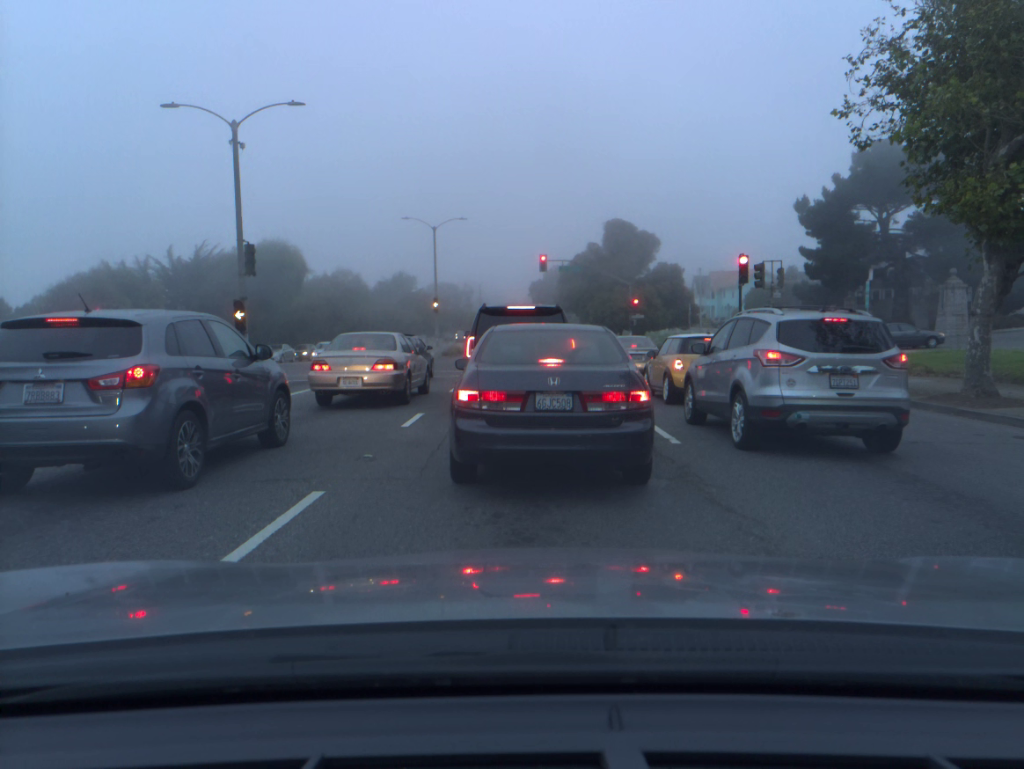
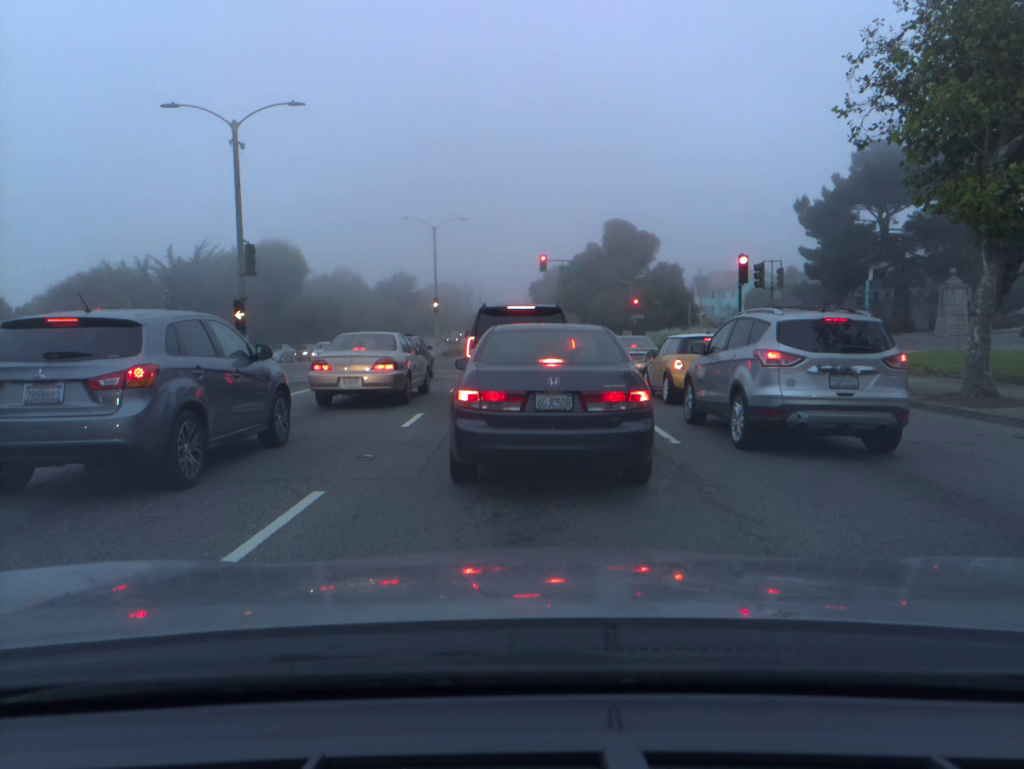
(0.0, 0.0) m; 0°
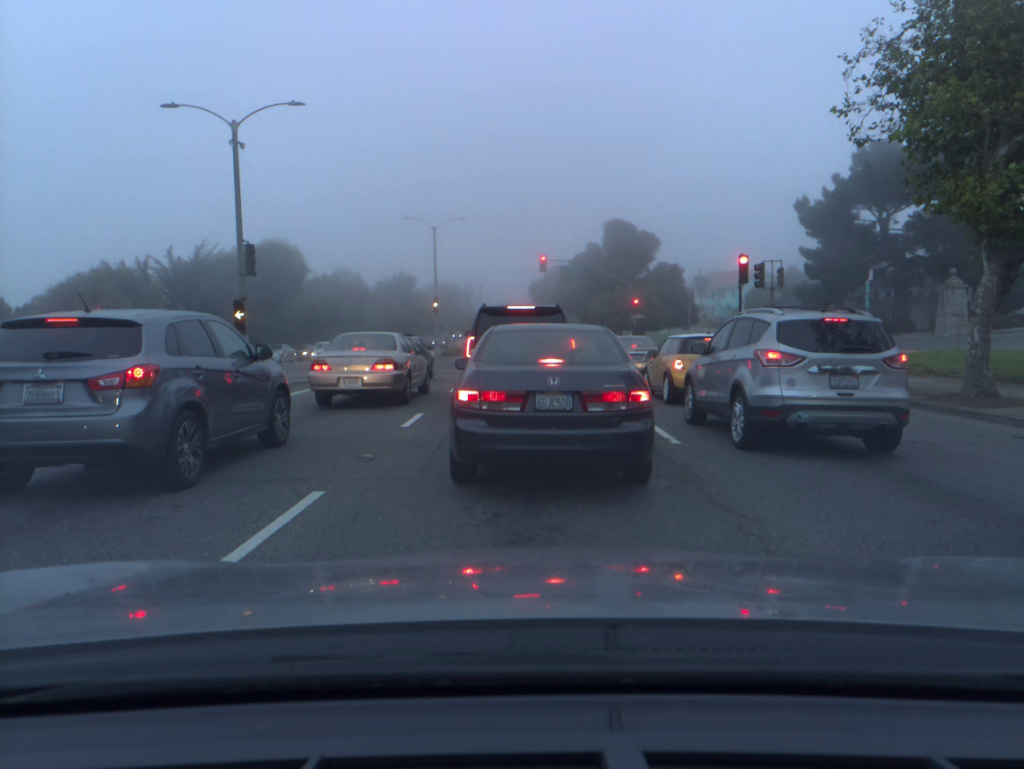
(0.0, 0.0) m; 0°
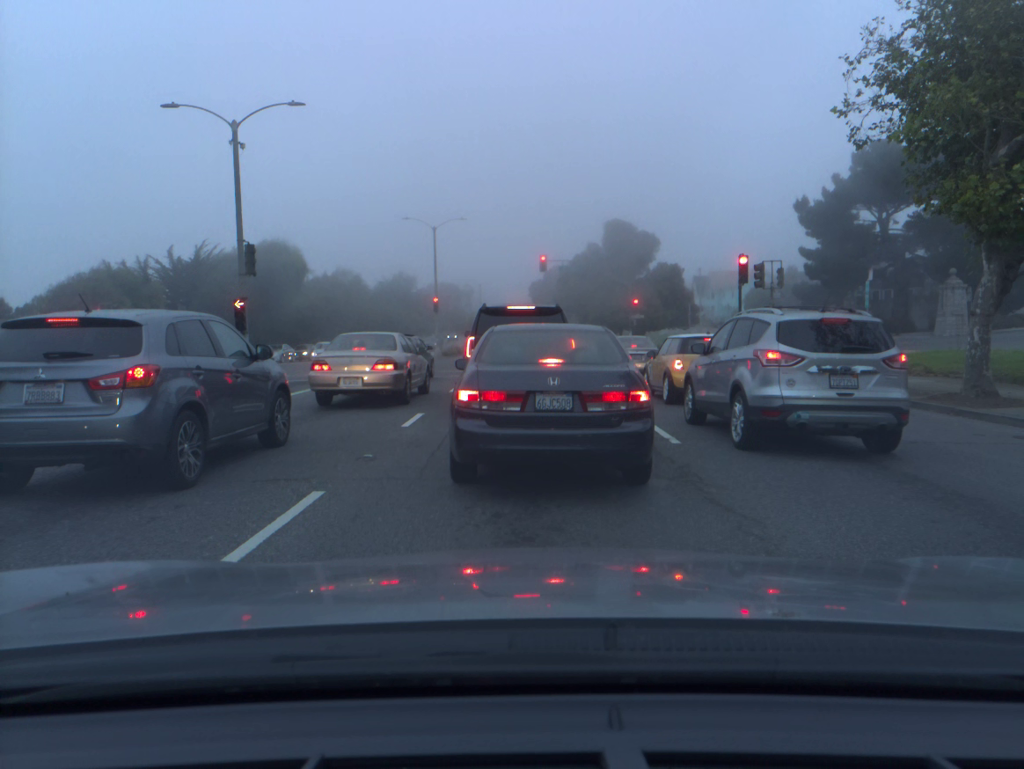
(0.0, 0.0) m; 0°
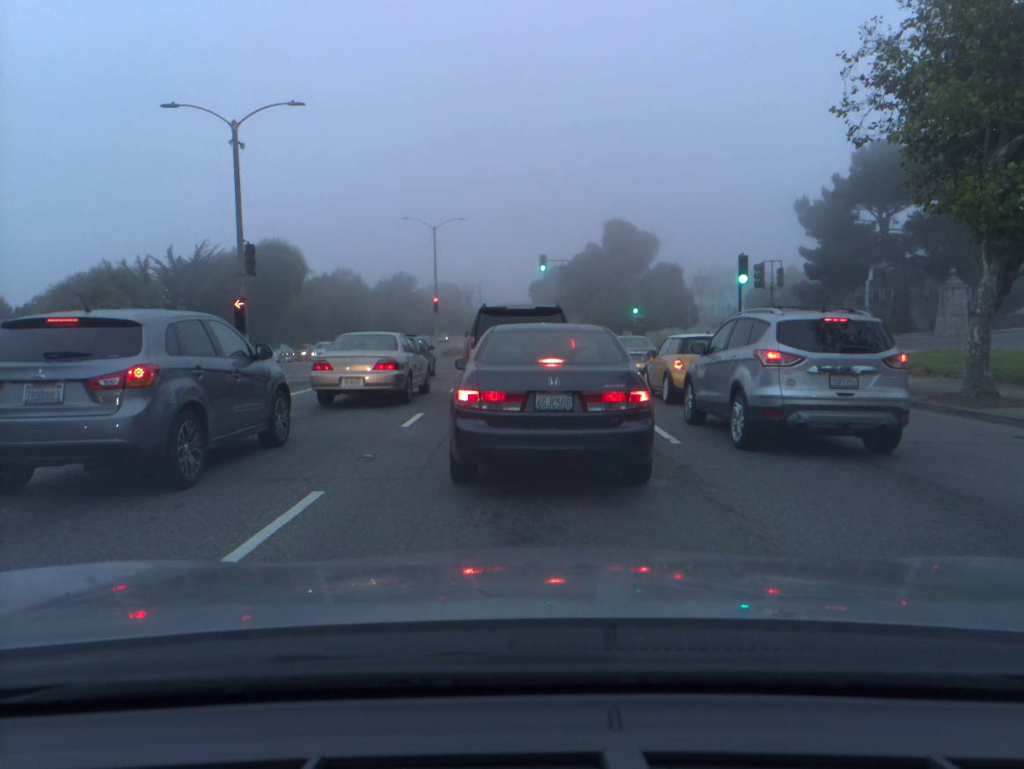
(0.0, 0.0) m; 0°
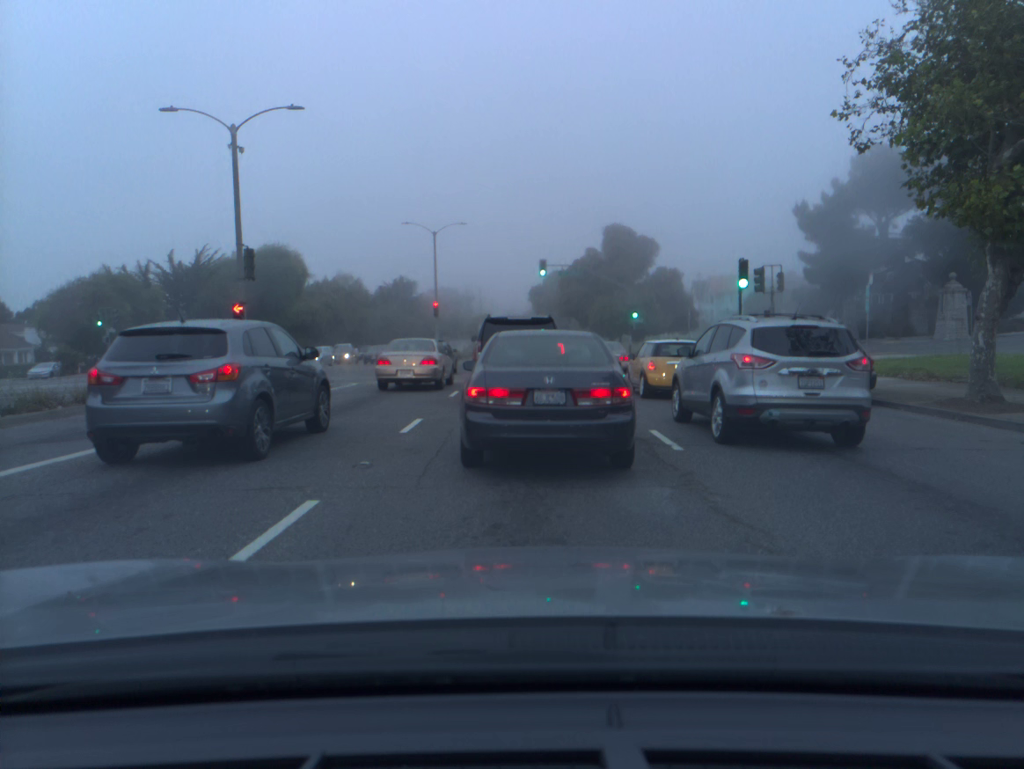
(0.0, +0.1) m; 0°
